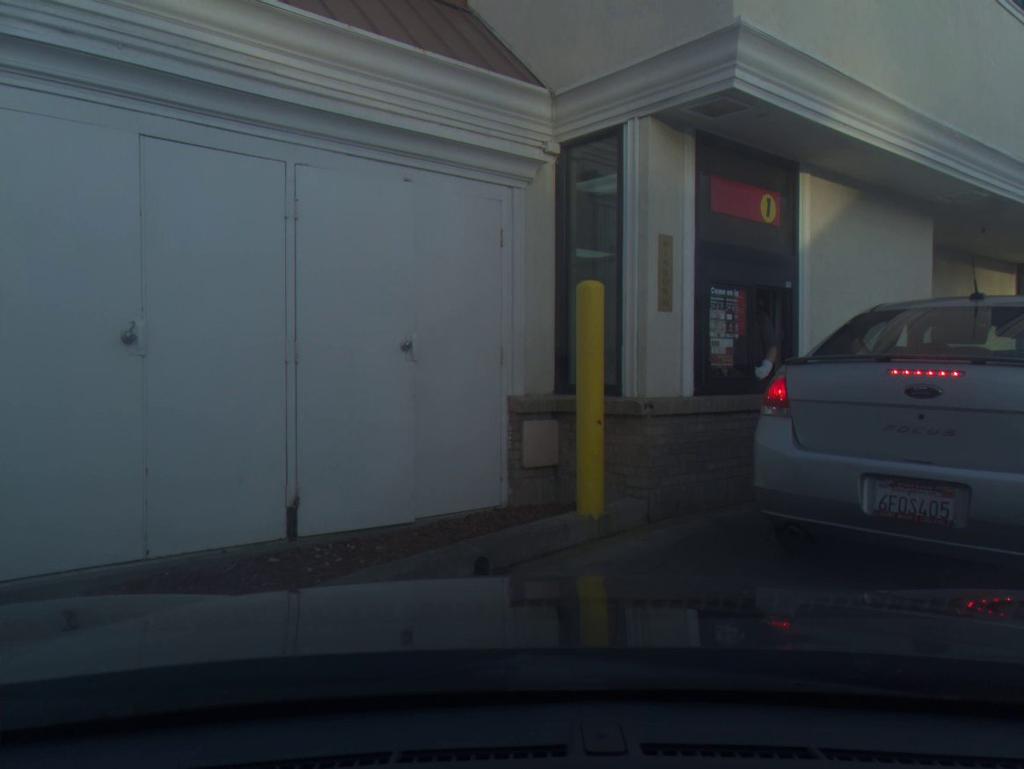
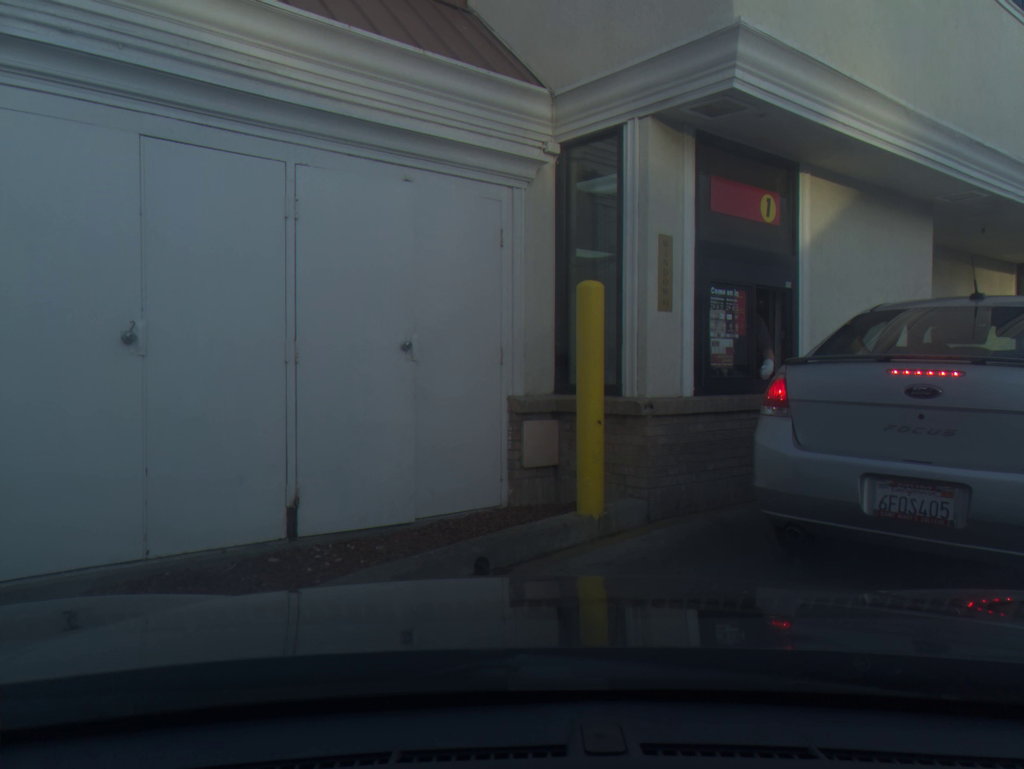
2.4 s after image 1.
(0.0, 0.0) m; 0°
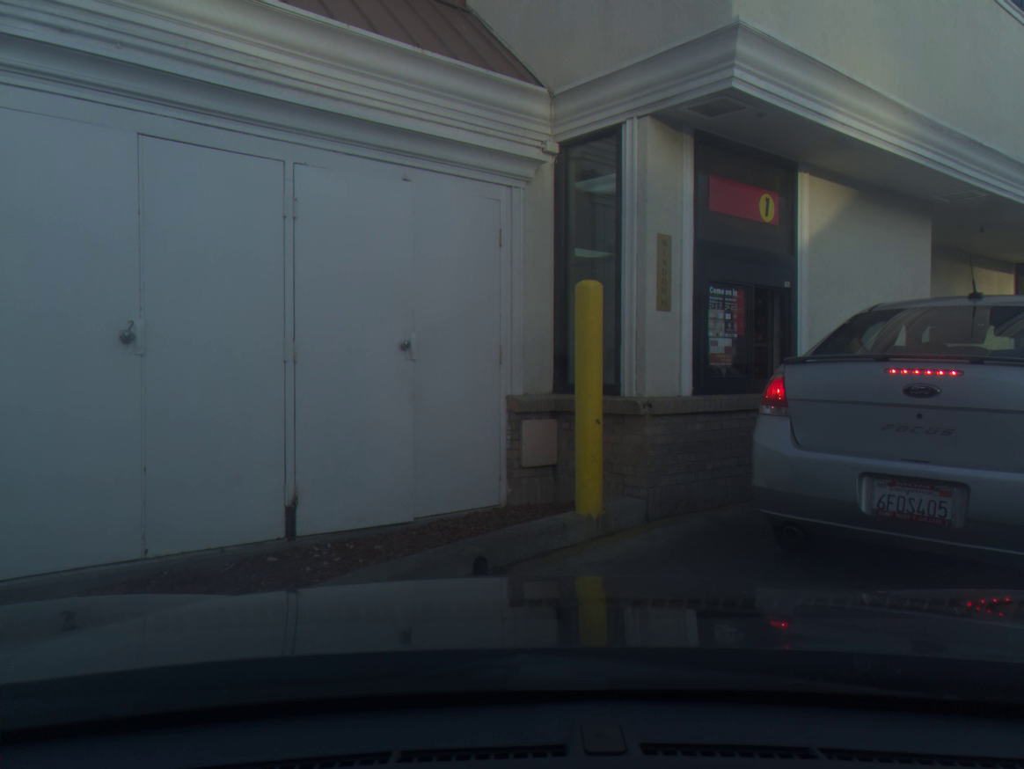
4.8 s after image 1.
(0.0, 0.0) m; 0°
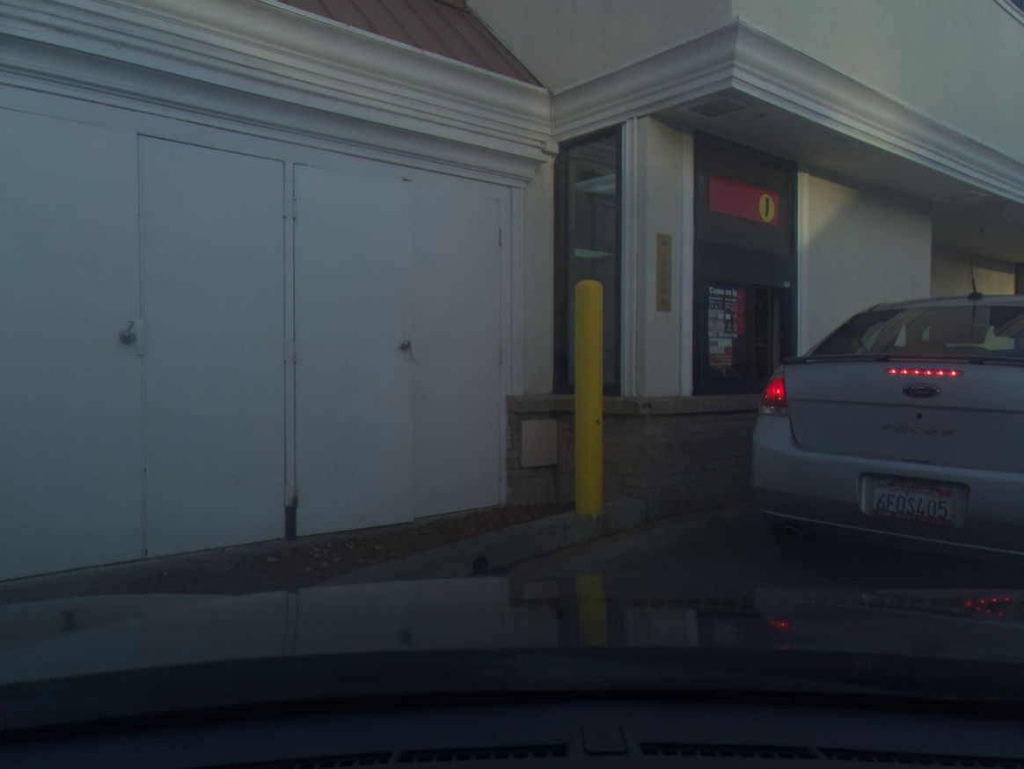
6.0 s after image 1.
(0.0, 0.0) m; 0°
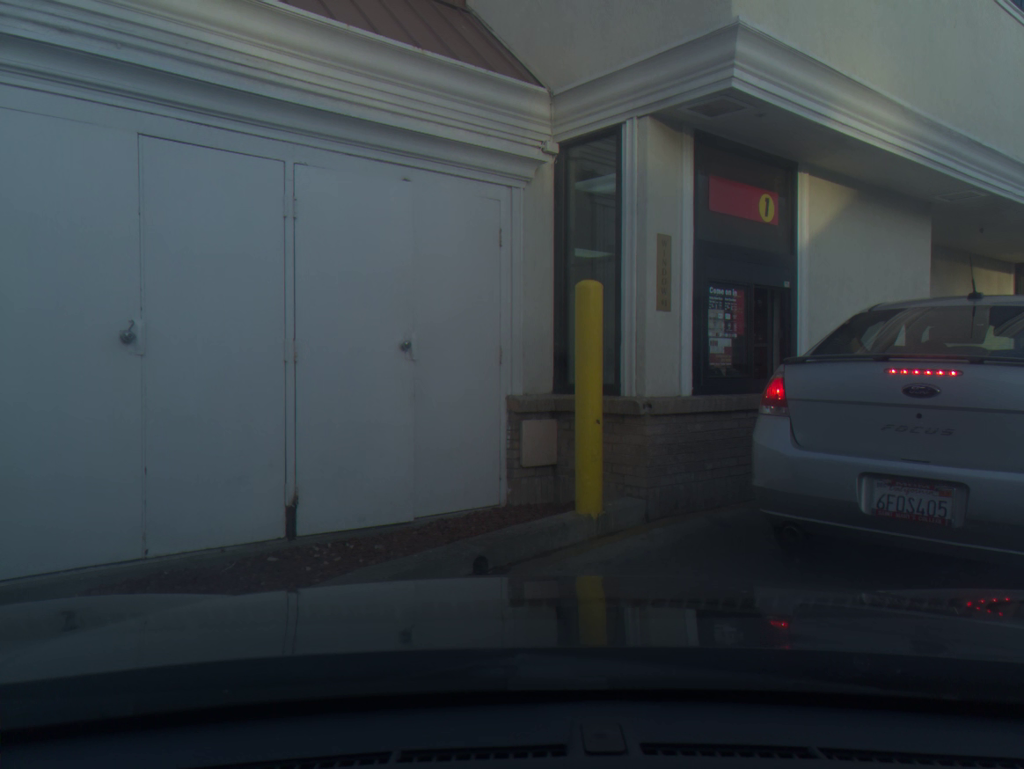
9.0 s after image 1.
(0.0, 0.0) m; 0°
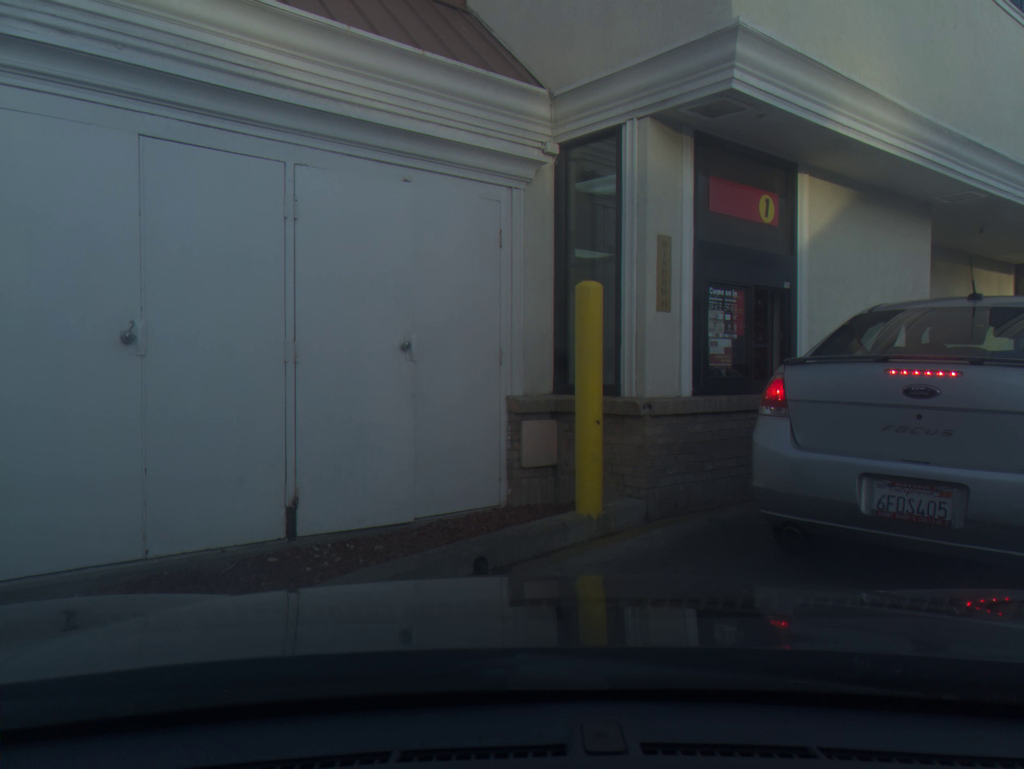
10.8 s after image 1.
(0.0, 0.0) m; 0°
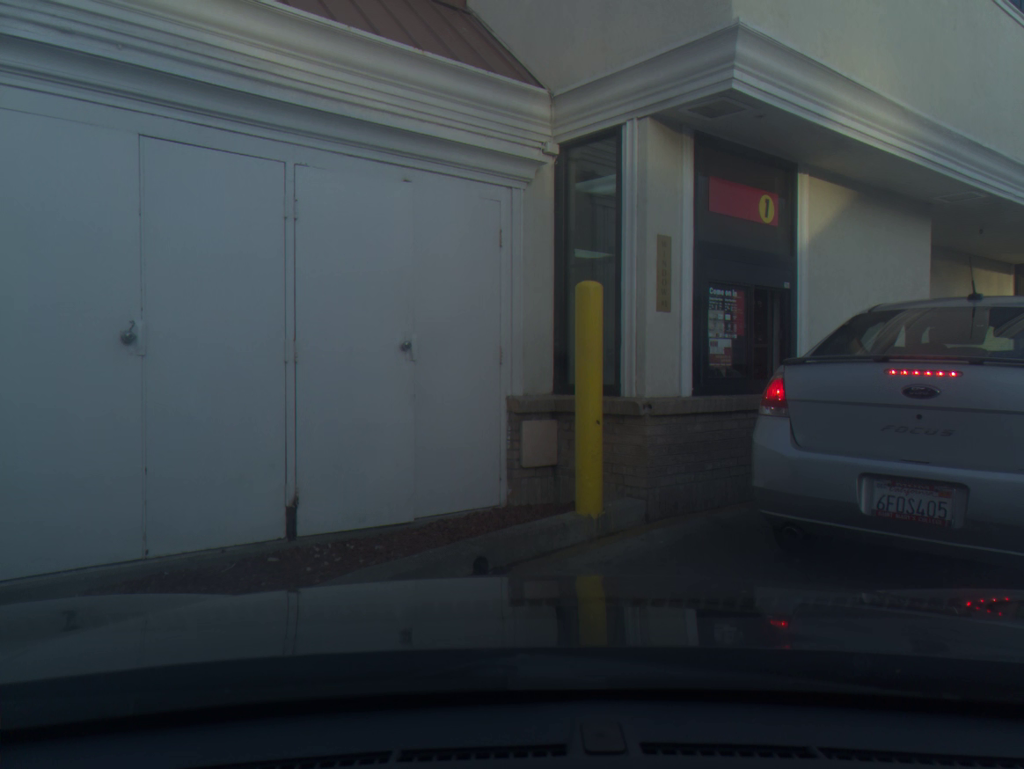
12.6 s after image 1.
(0.0, 0.0) m; 0°
